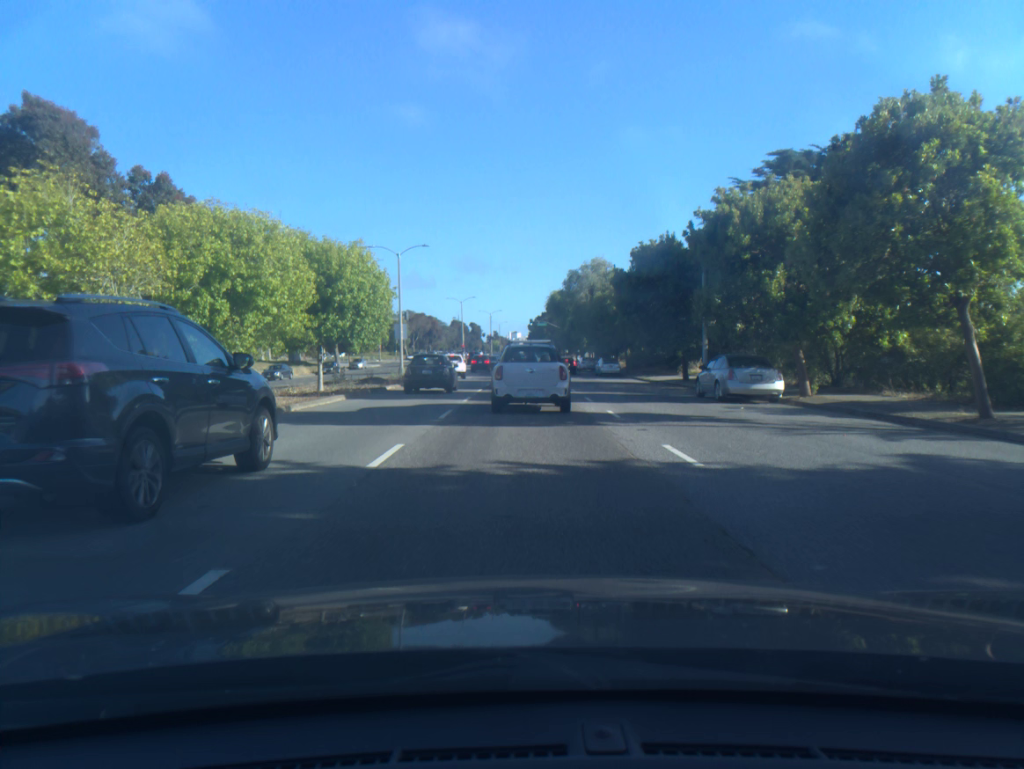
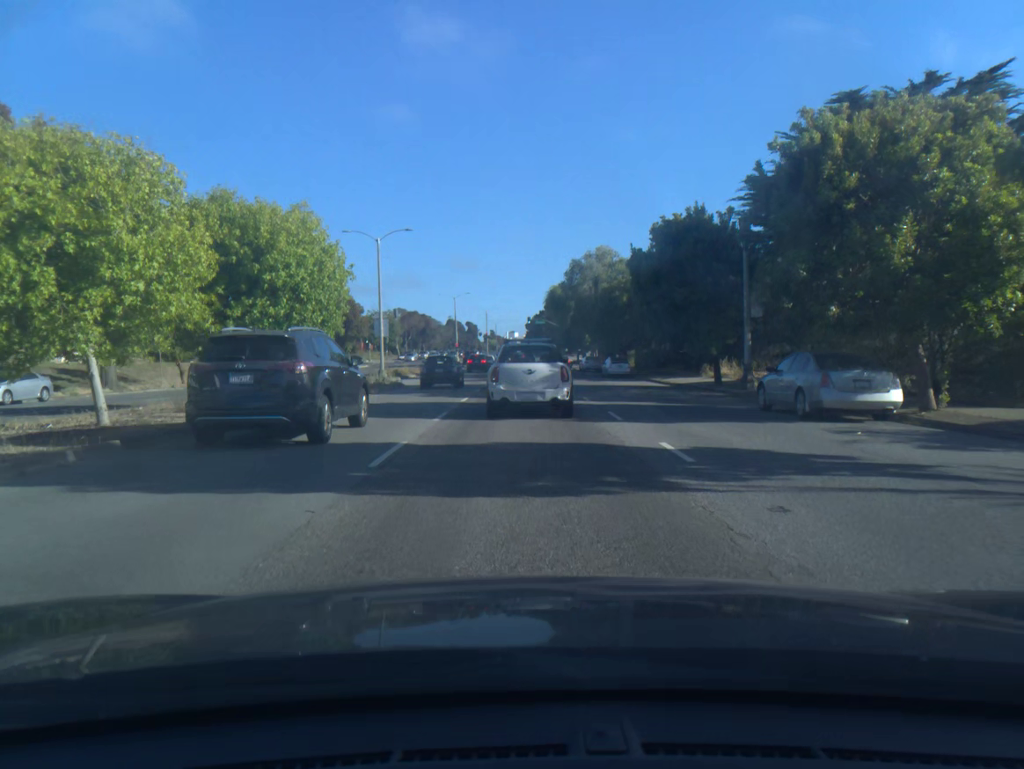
(-0.1, +7.2) m; -1°
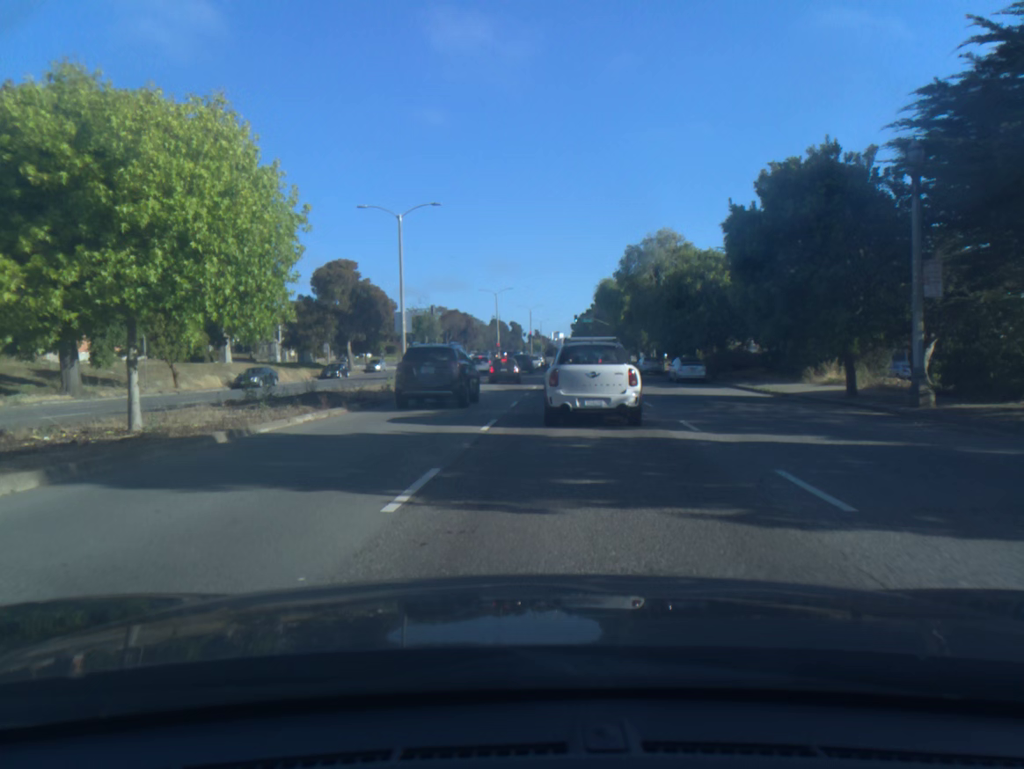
(-0.3, +9.4) m; -4°
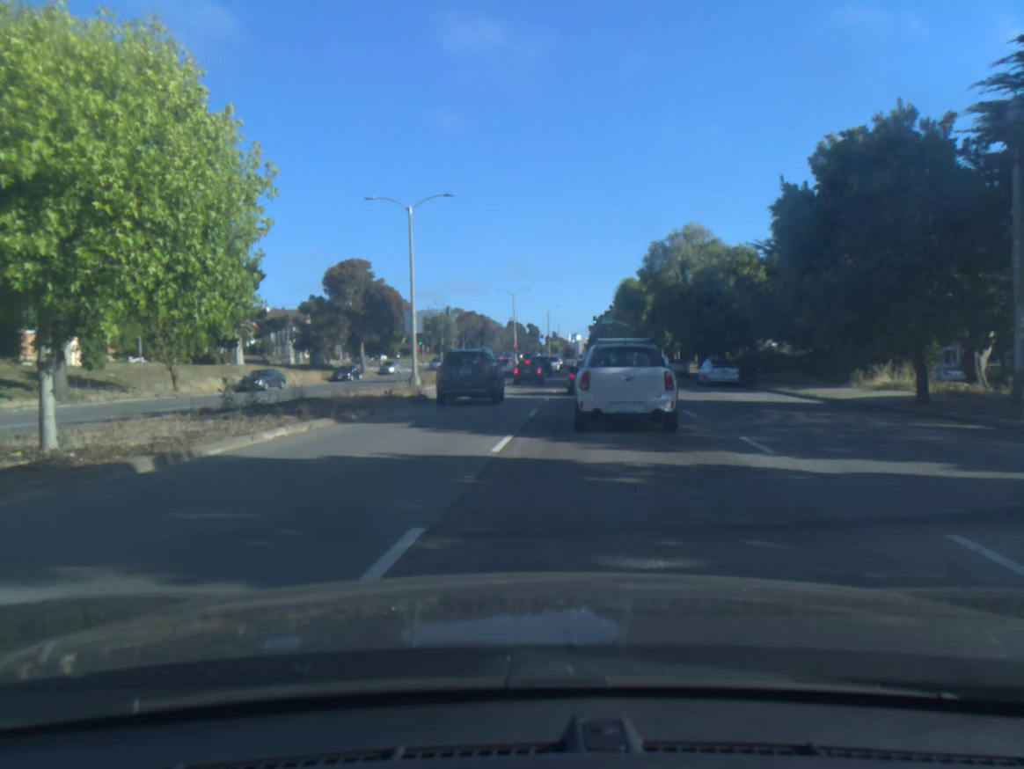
(0.0, +3.0) m; -1°
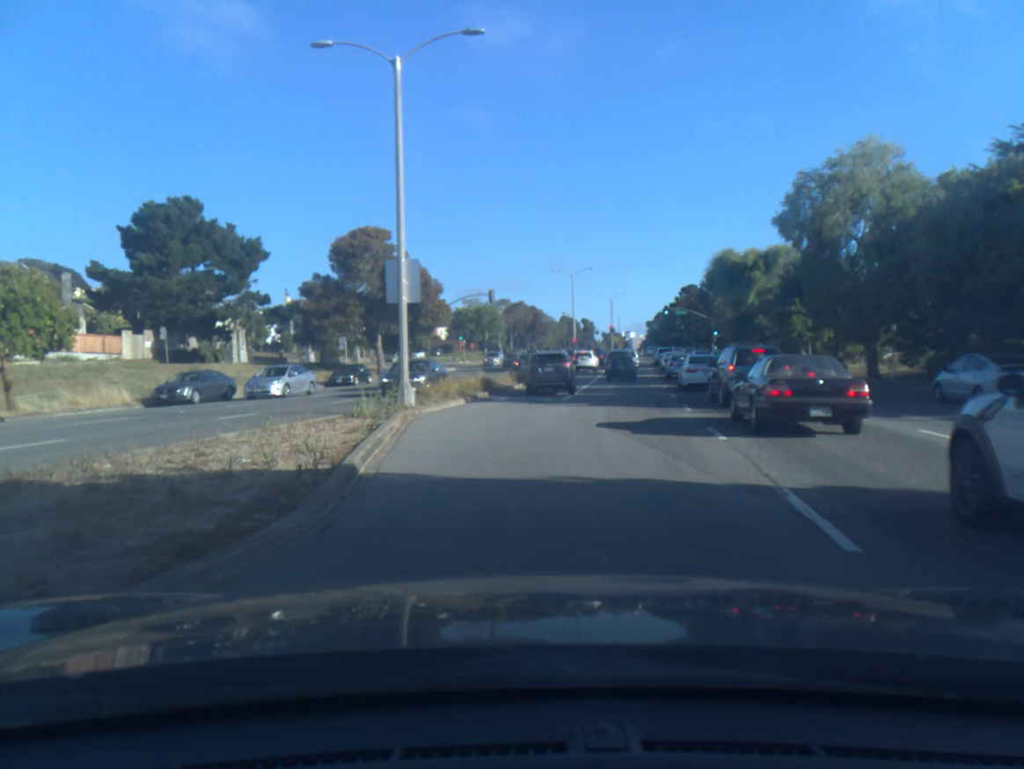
(-0.8, +19.6) m; -3°
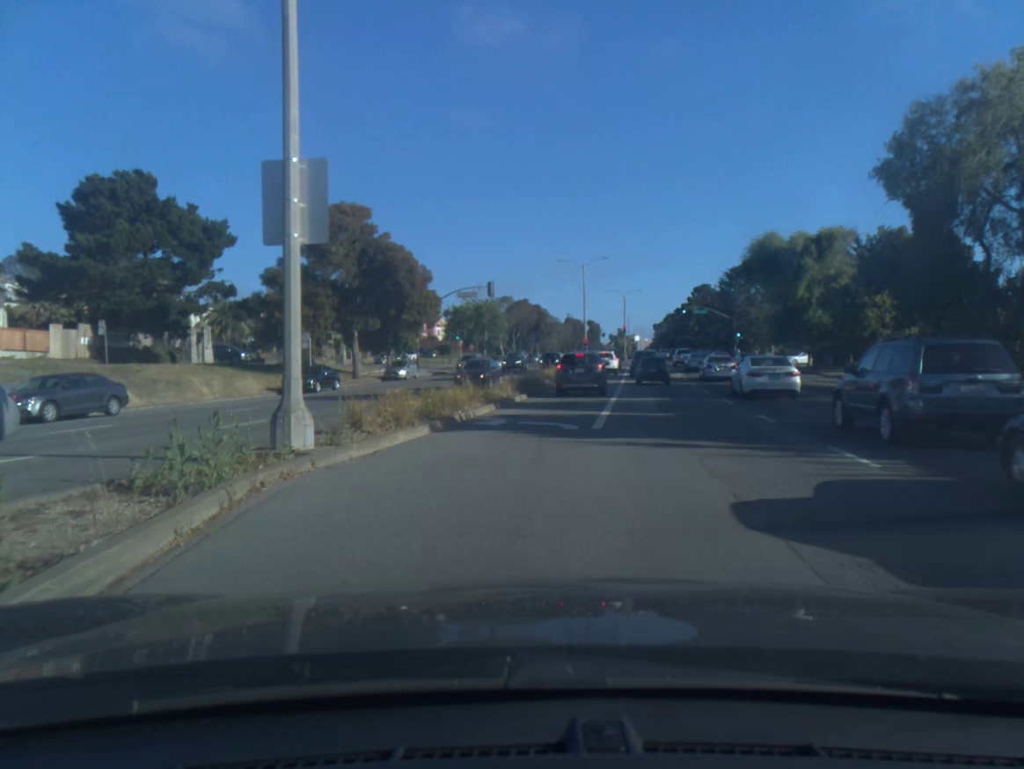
(0.0, +10.1) m; 0°
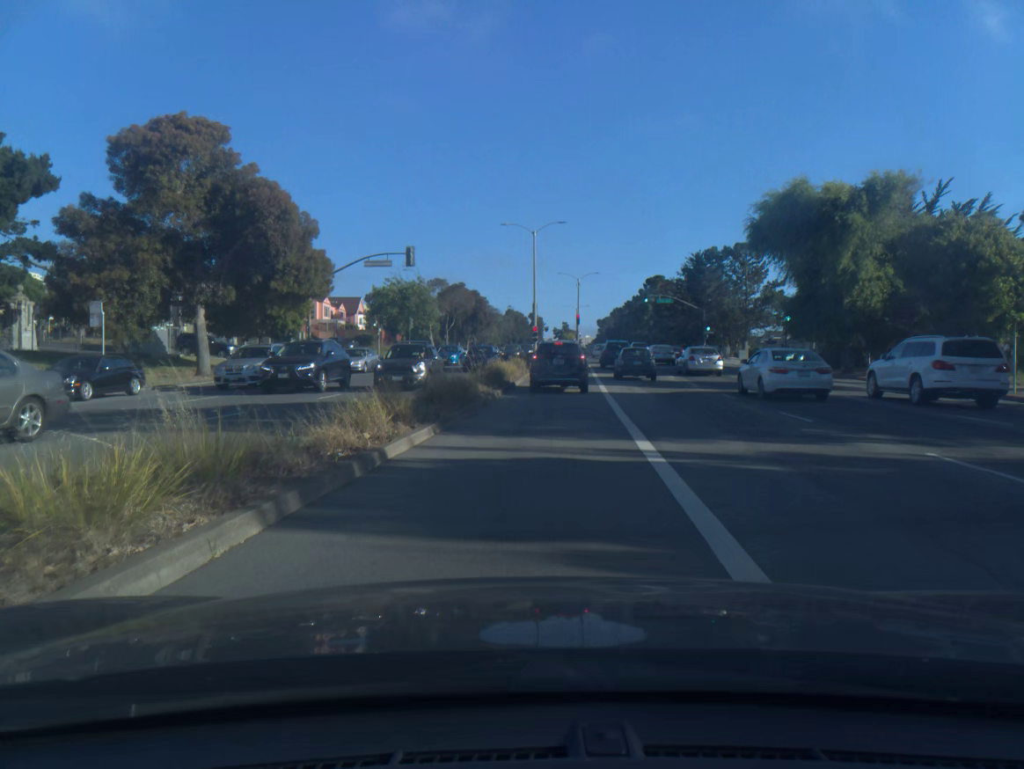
(+0.5, +16.1) m; +5°
